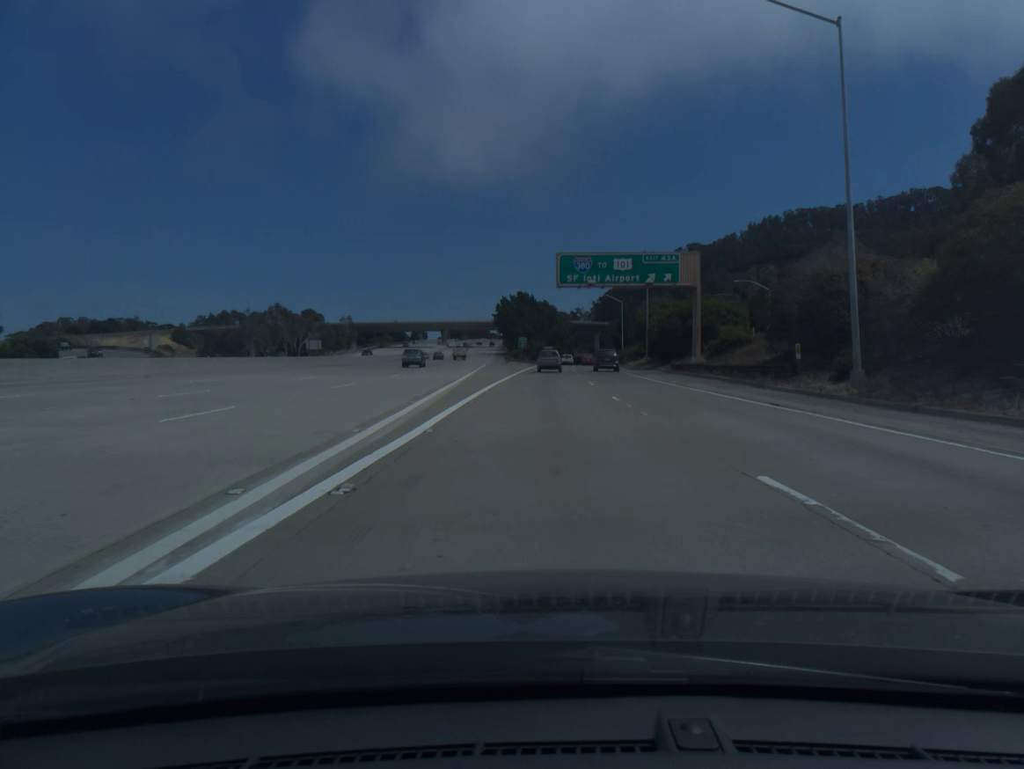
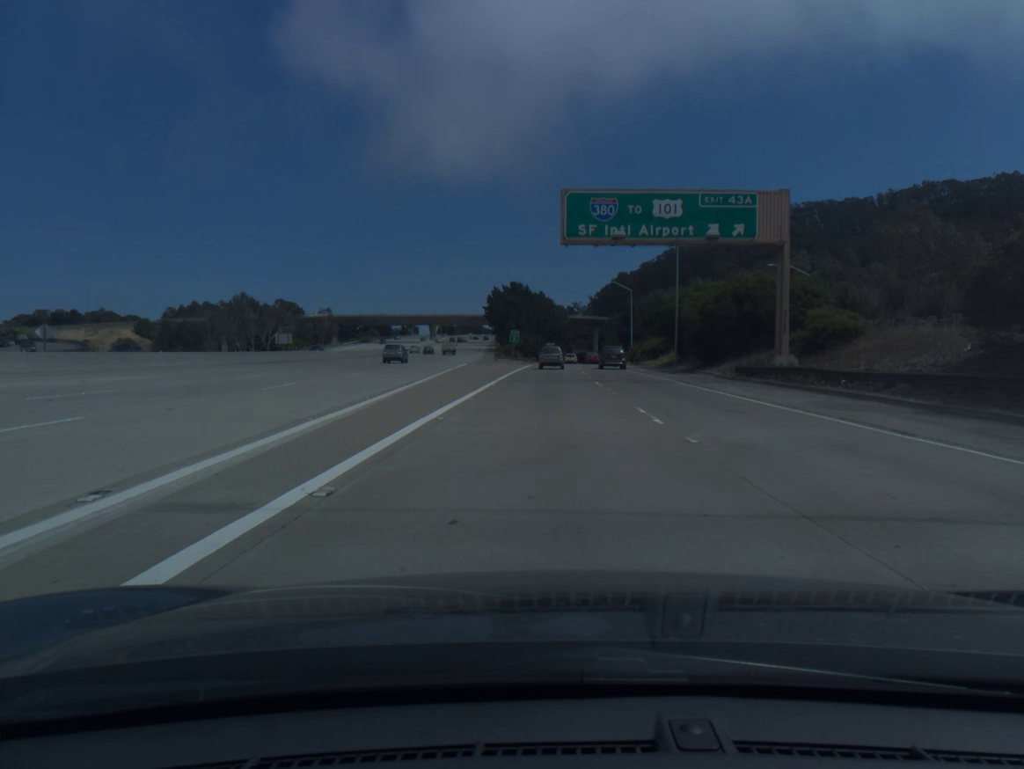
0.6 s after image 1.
(0.0, +19.5) m; 0°
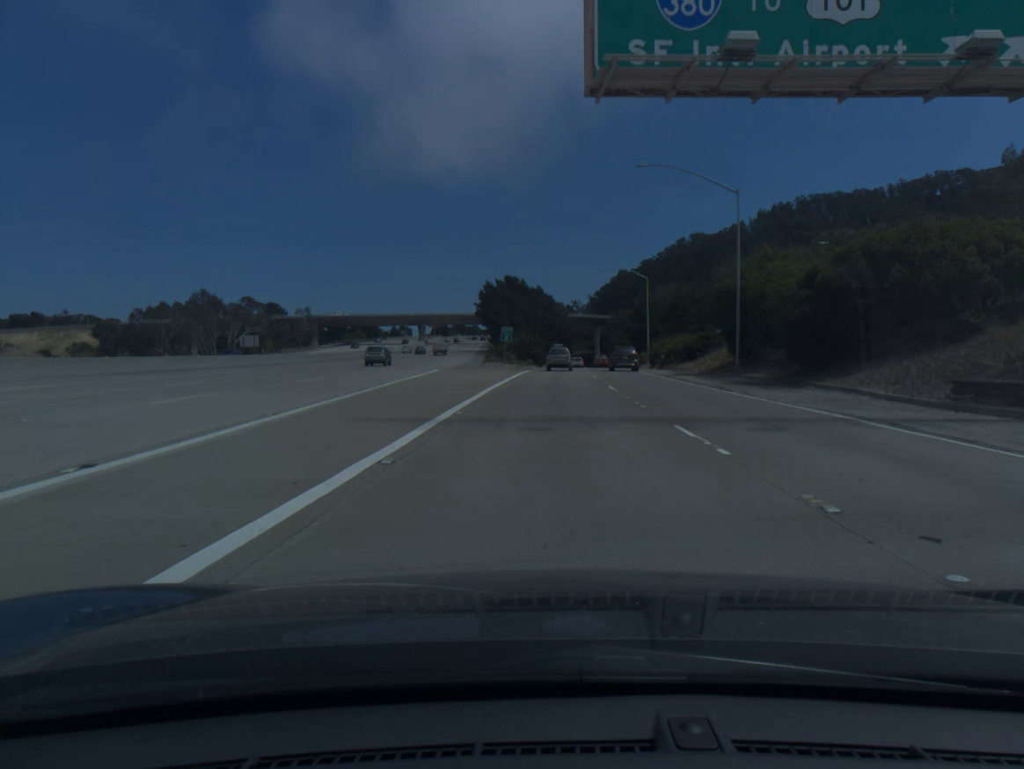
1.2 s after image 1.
(0.0, +19.3) m; 0°
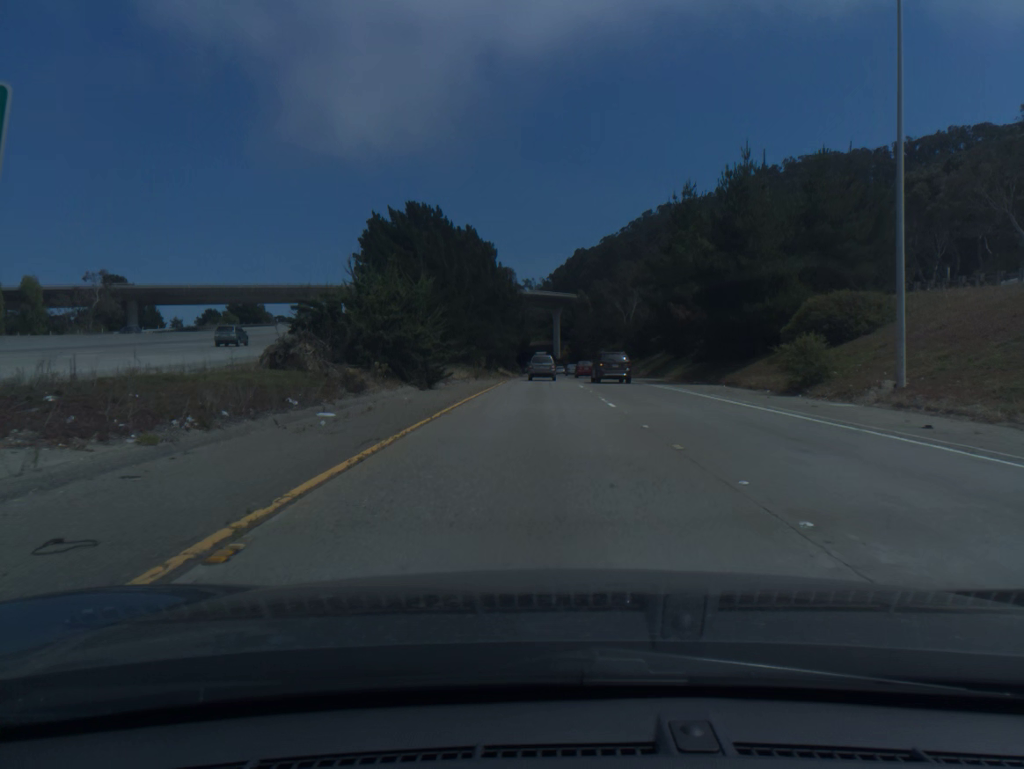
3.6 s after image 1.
(+2.3, +75.4) m; +4°
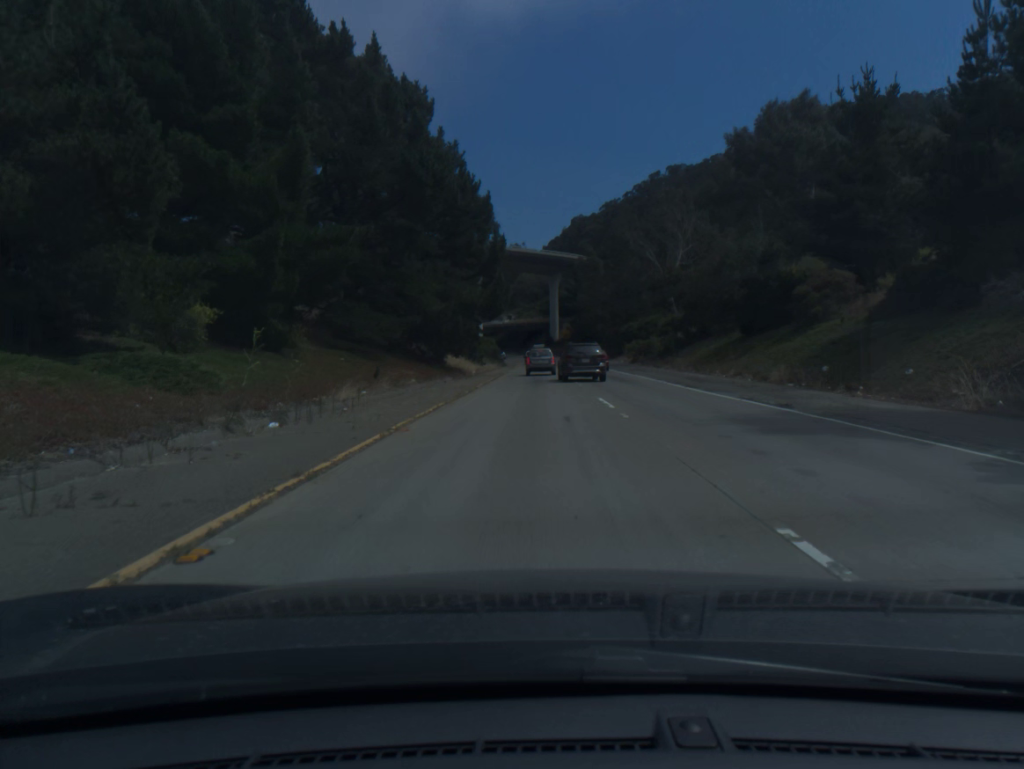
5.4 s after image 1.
(+0.2, +55.2) m; 0°
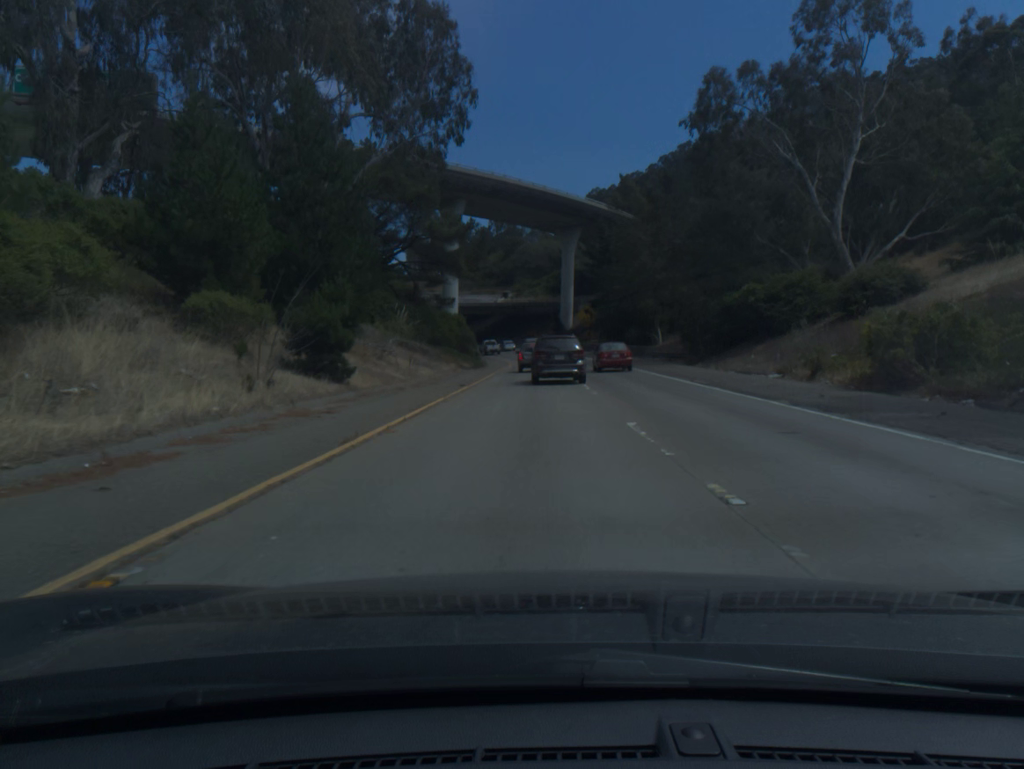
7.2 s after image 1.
(-0.2, +53.2) m; 0°
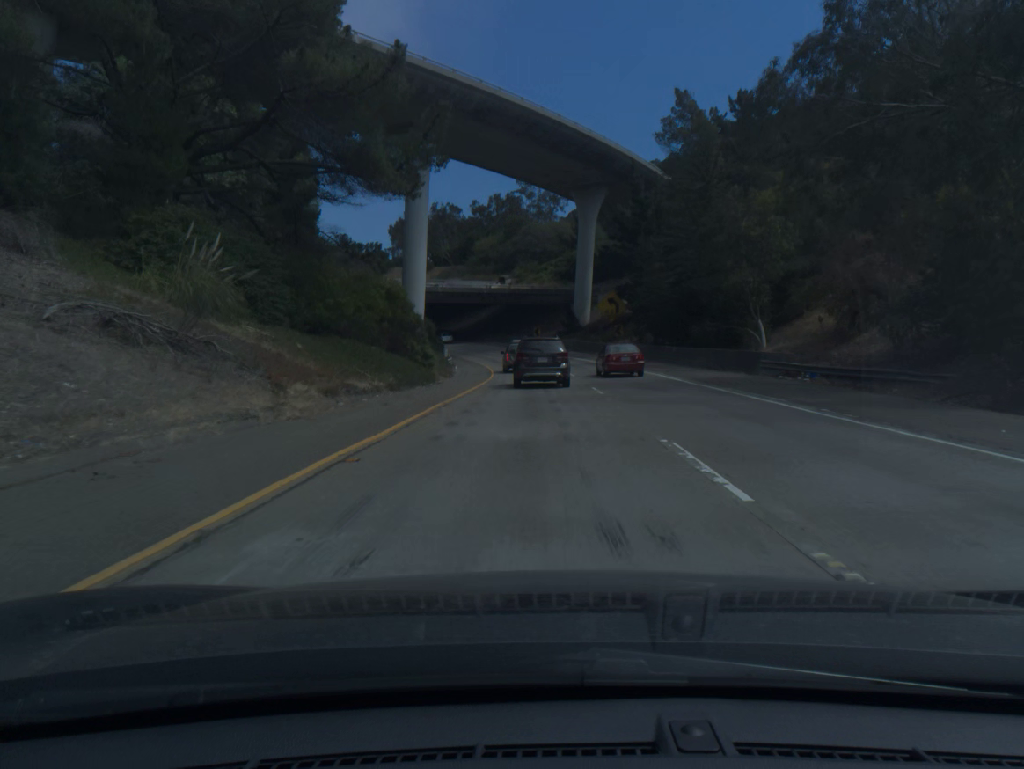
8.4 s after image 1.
(-0.1, +32.4) m; 0°
